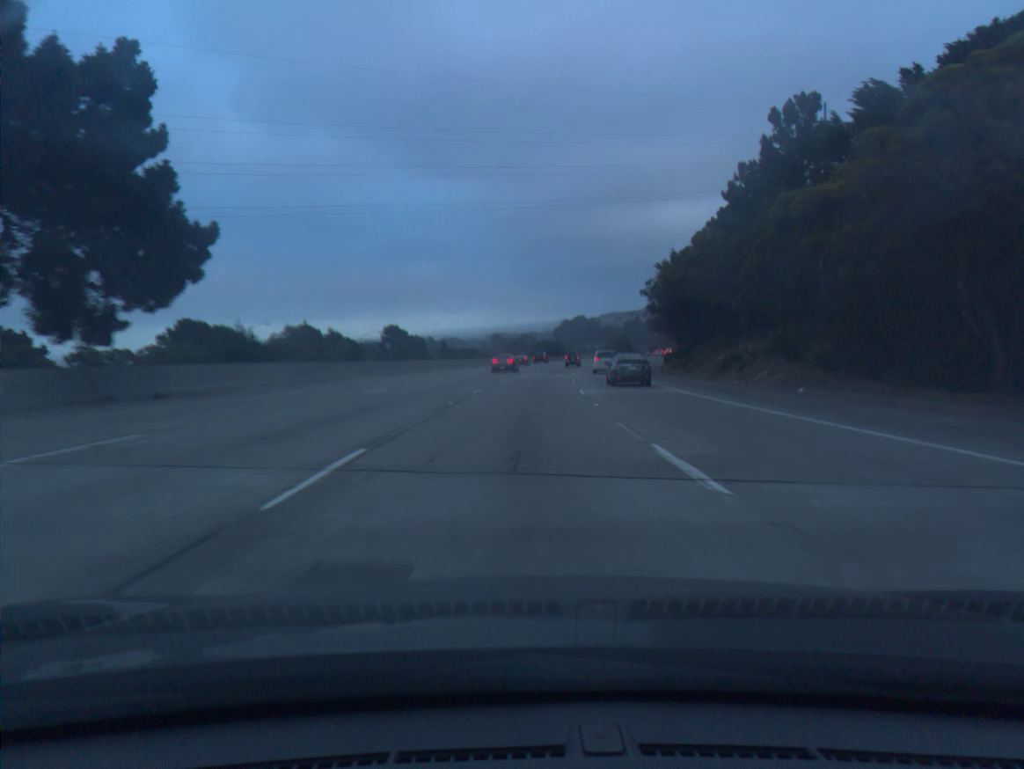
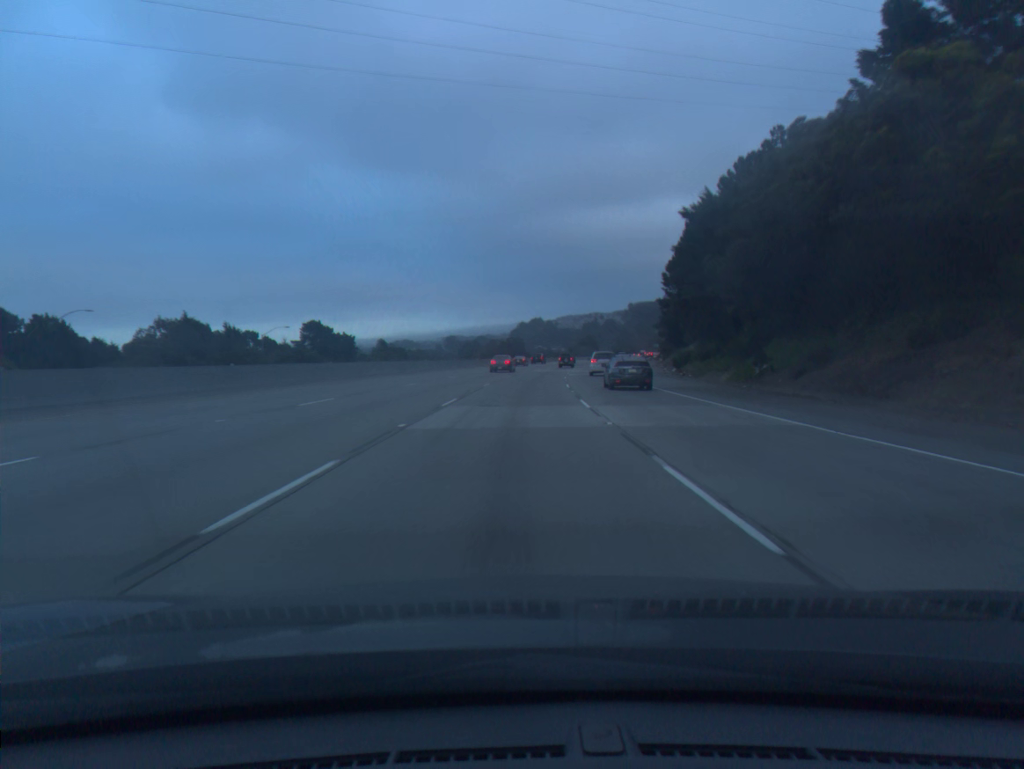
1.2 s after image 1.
(+0.9, +35.3) m; +3°
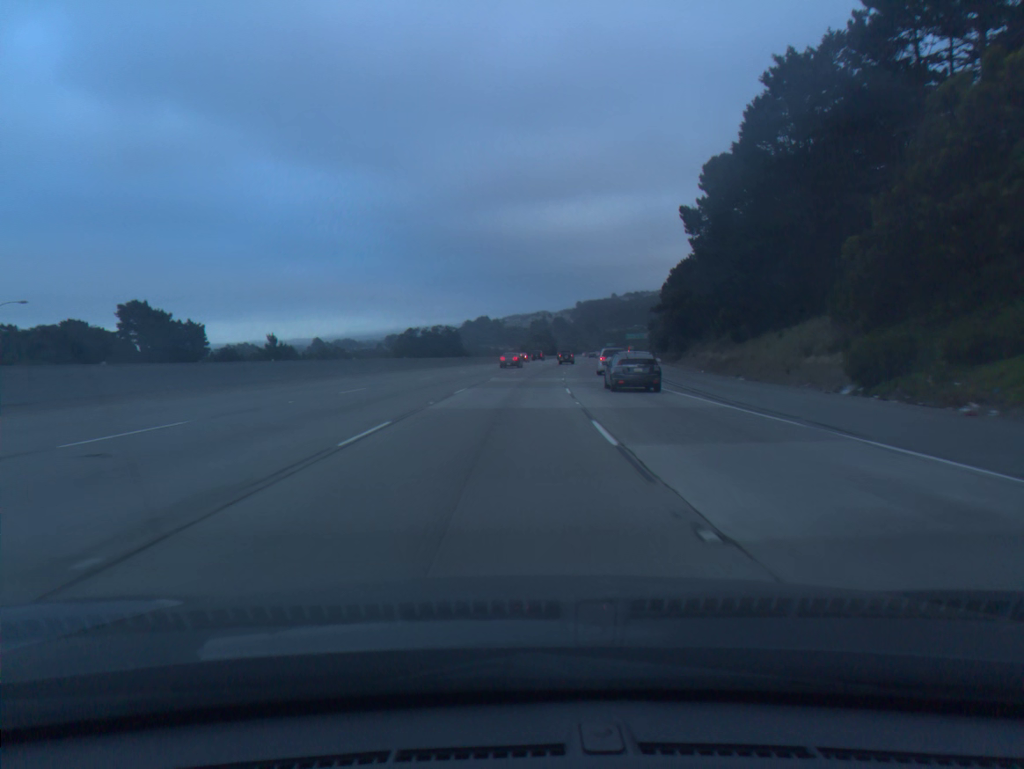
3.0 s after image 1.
(+1.9, +53.0) m; +4°
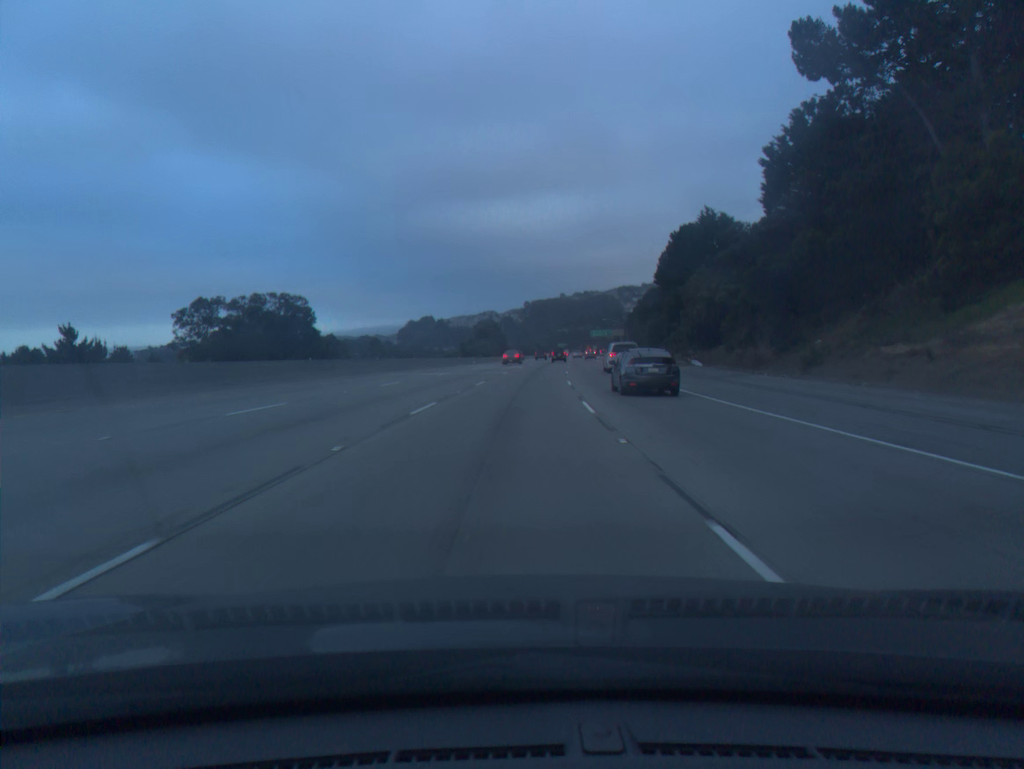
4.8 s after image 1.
(+1.7, +53.0) m; +4°
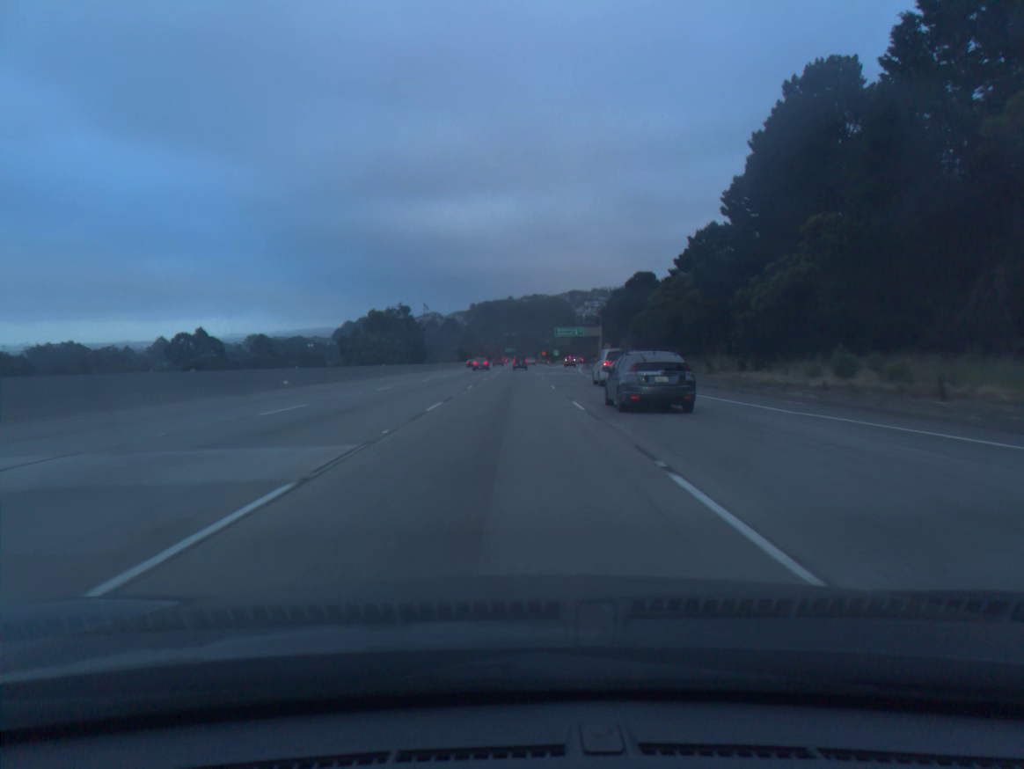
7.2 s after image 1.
(+3.0, +70.6) m; +4°
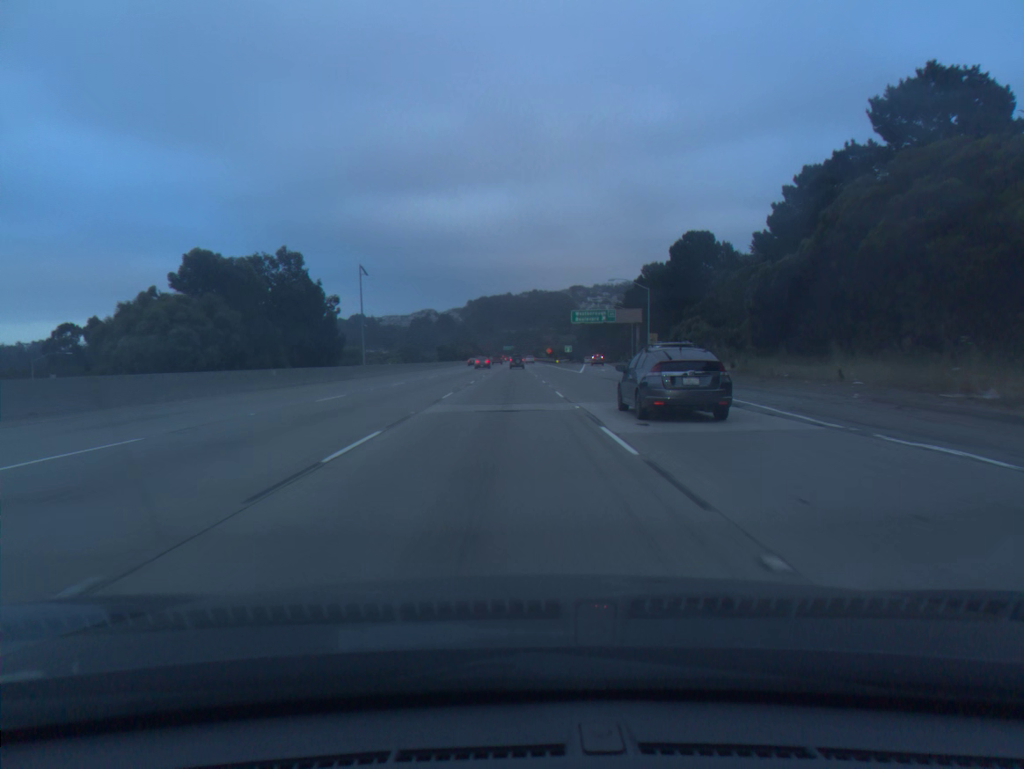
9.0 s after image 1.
(+0.1, +53.0) m; 0°
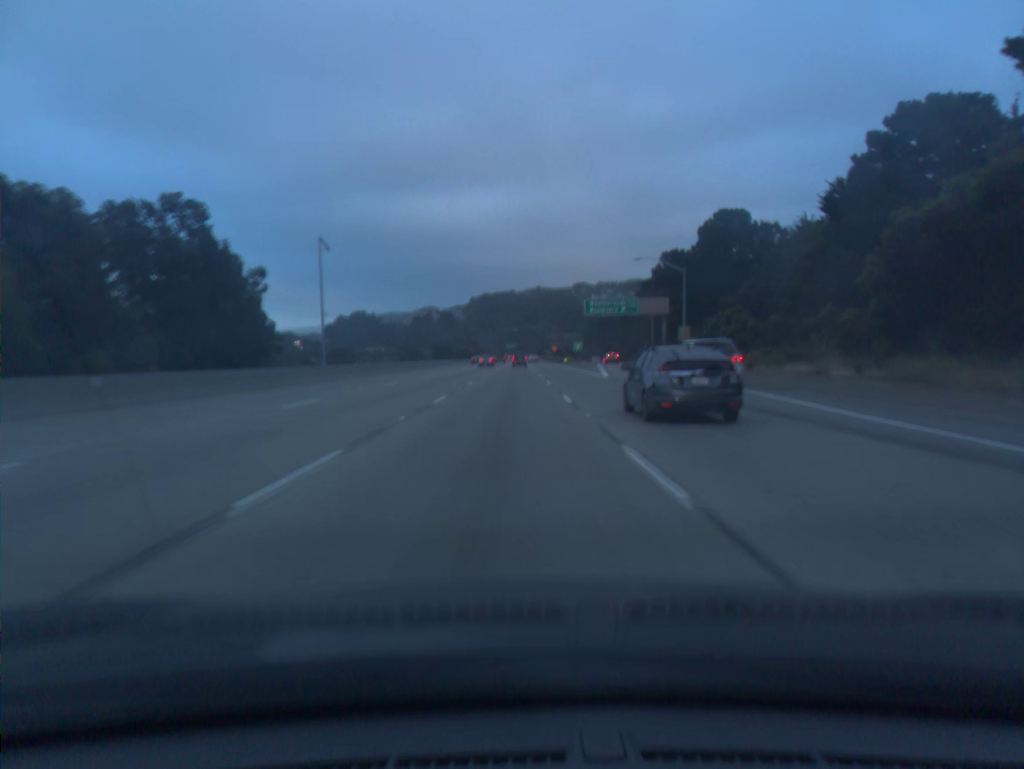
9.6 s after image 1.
(0.0, +17.7) m; 0°
